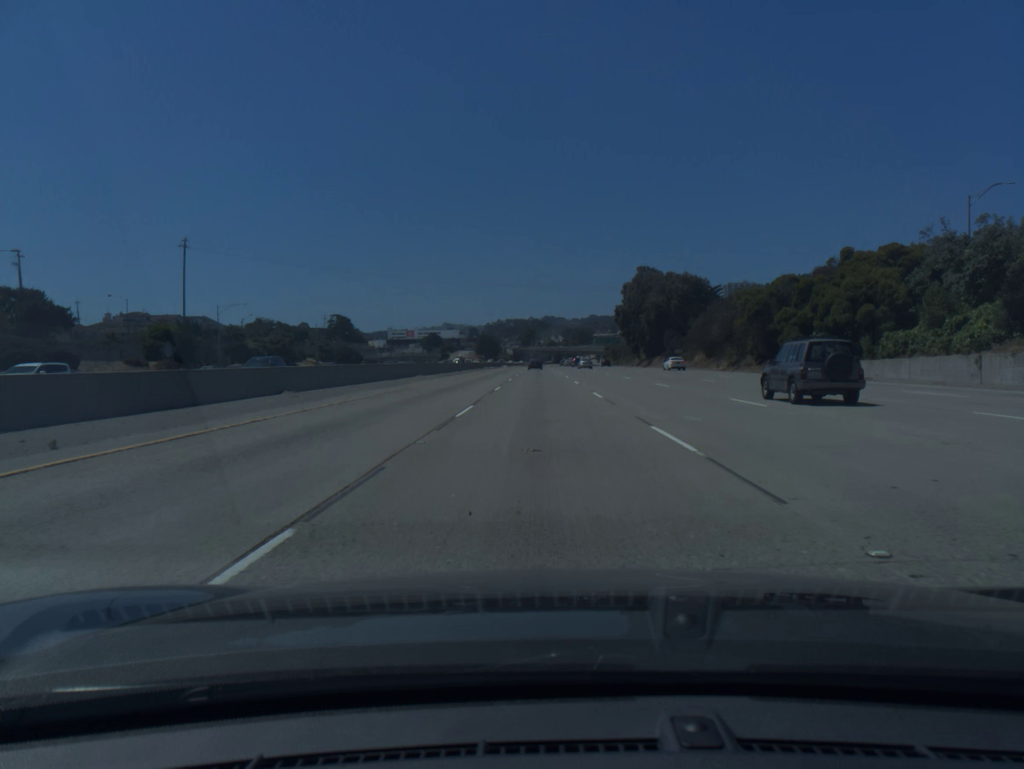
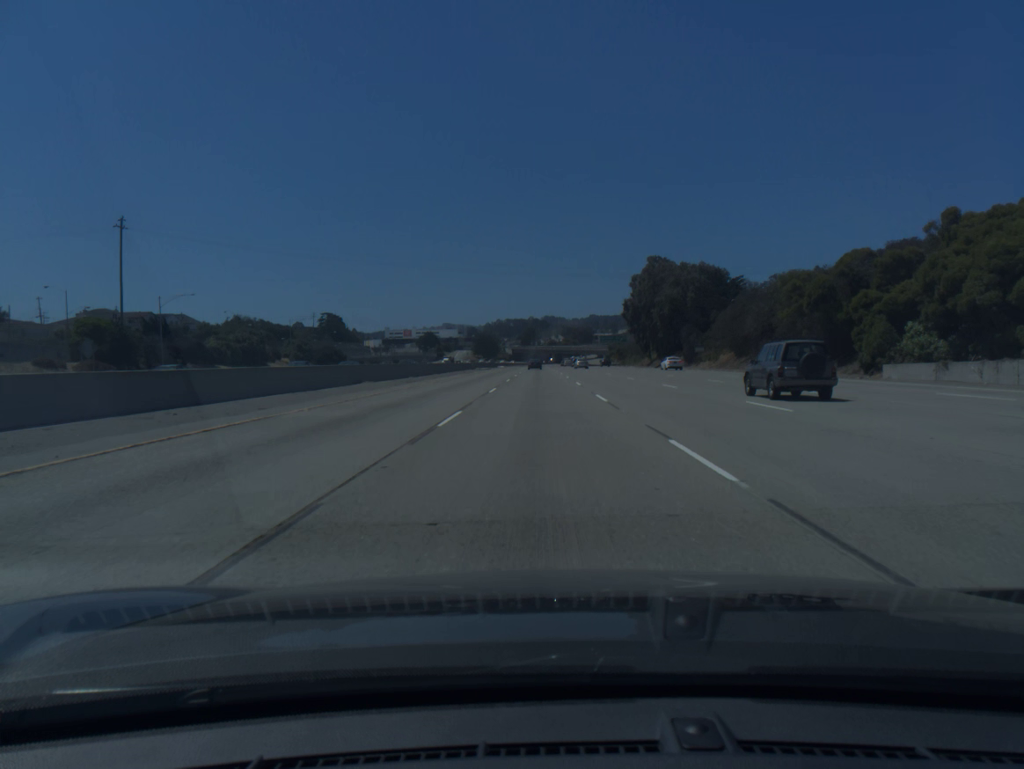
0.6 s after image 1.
(0.0, +17.0) m; 0°
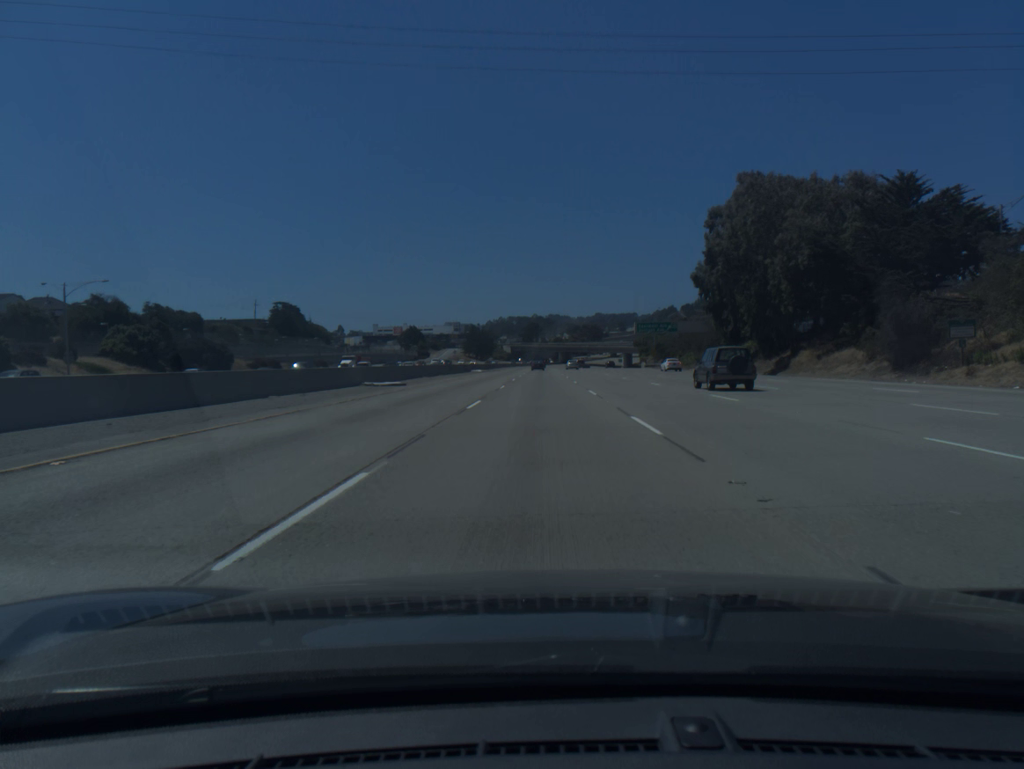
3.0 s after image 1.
(-0.1, +68.1) m; 0°
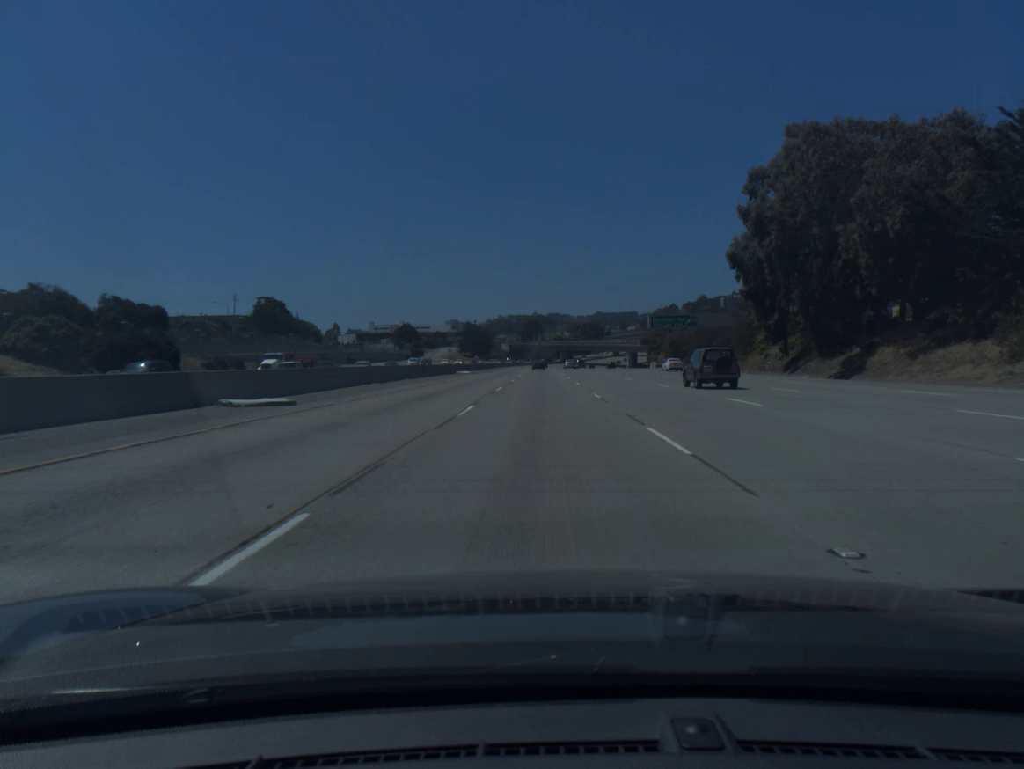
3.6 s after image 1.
(0.0, +17.0) m; 0°
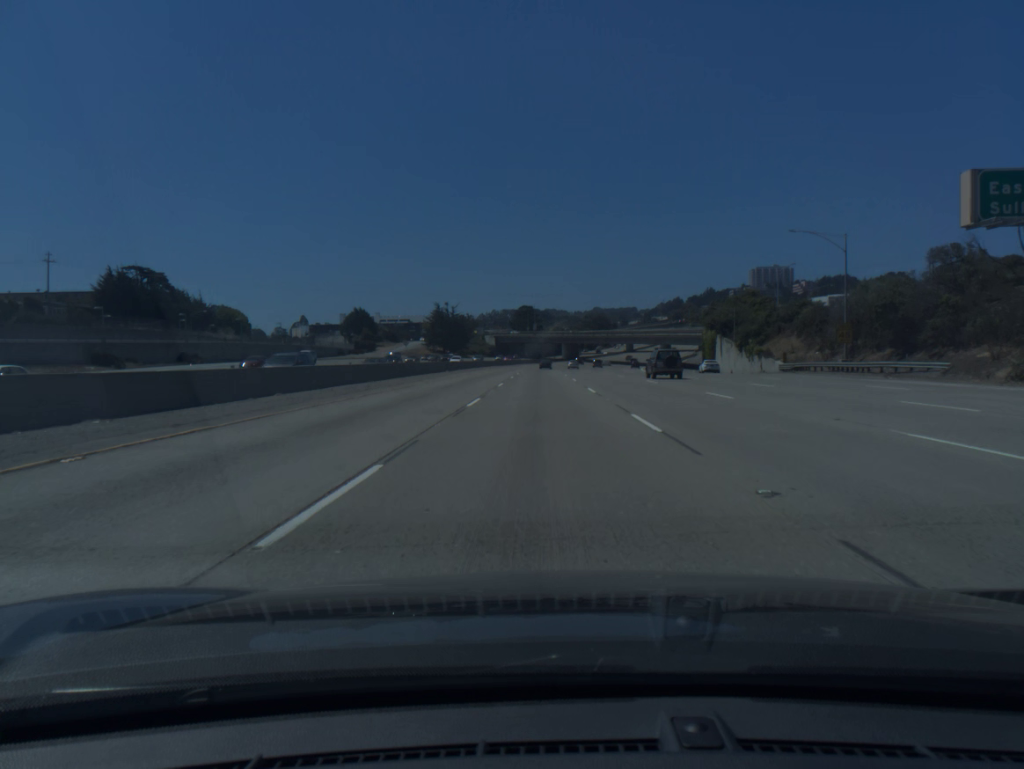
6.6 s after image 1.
(0.0, +85.2) m; 0°
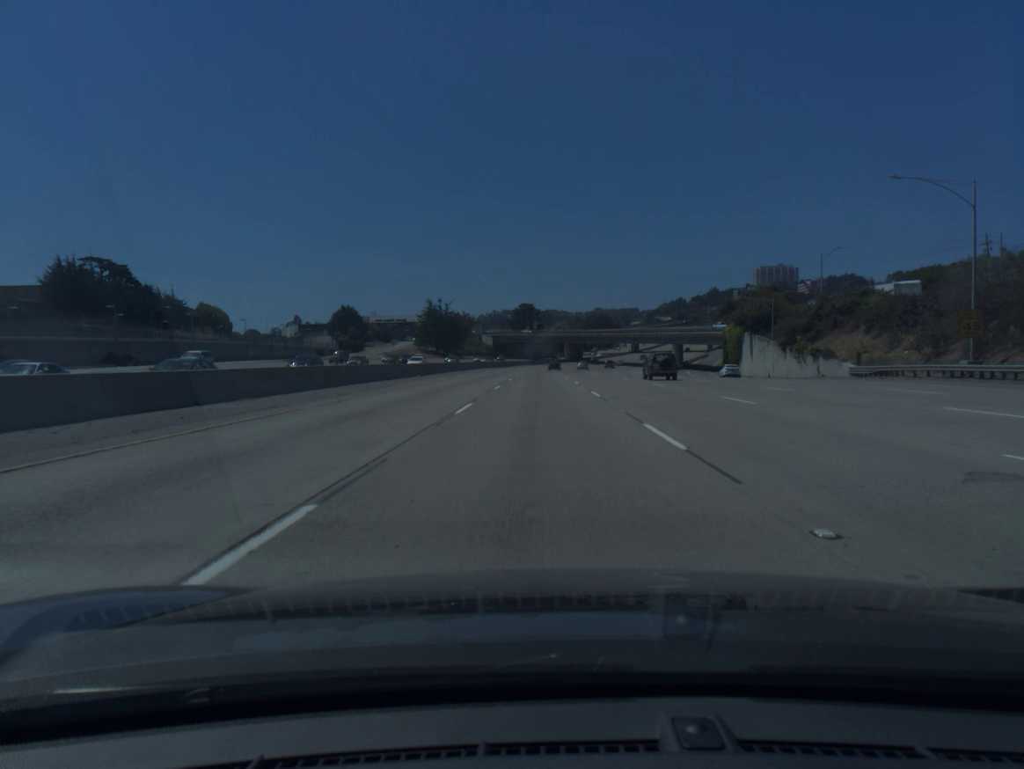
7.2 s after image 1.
(0.0, +17.0) m; 0°
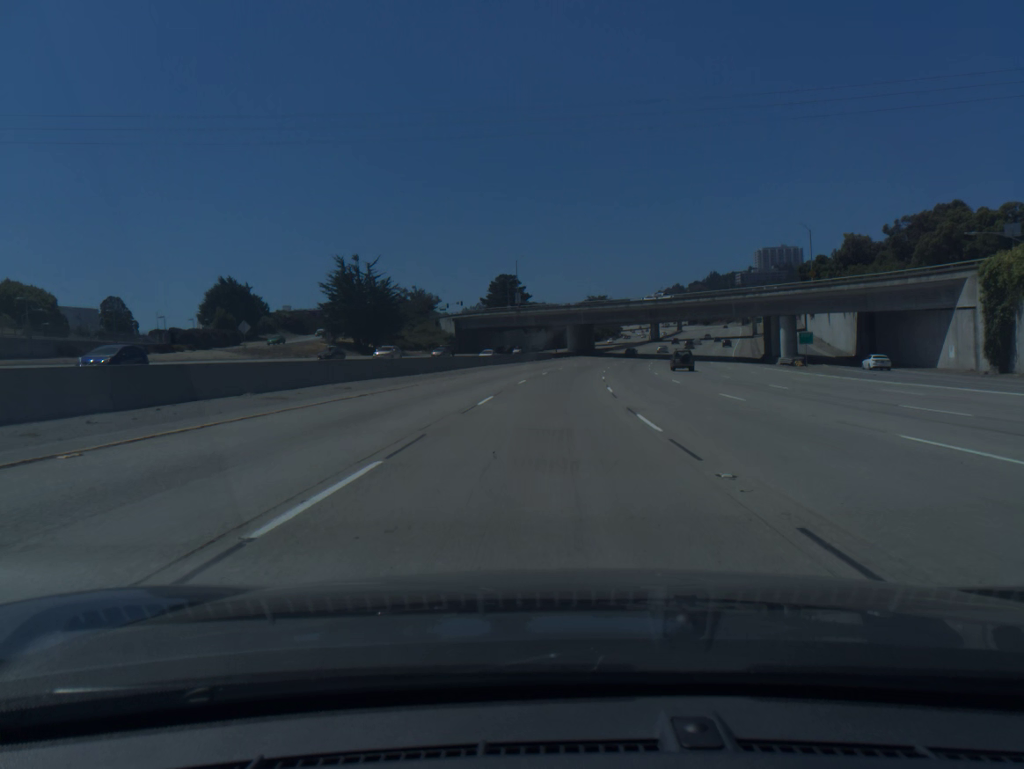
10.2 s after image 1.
(+0.1, +85.2) m; +1°
